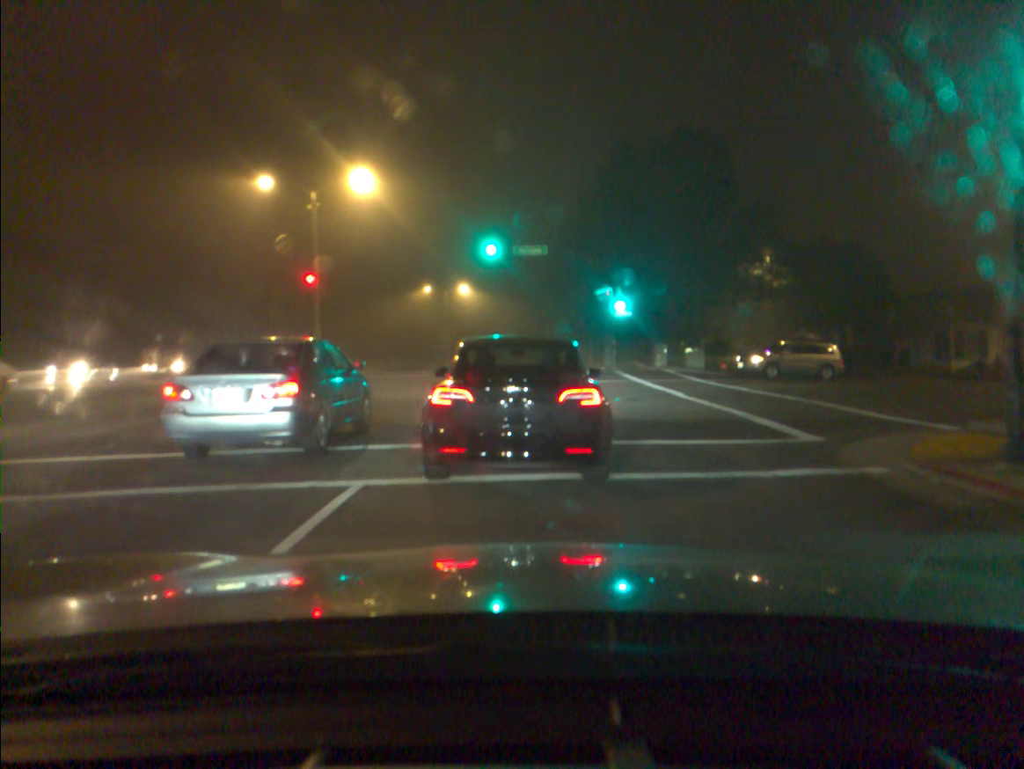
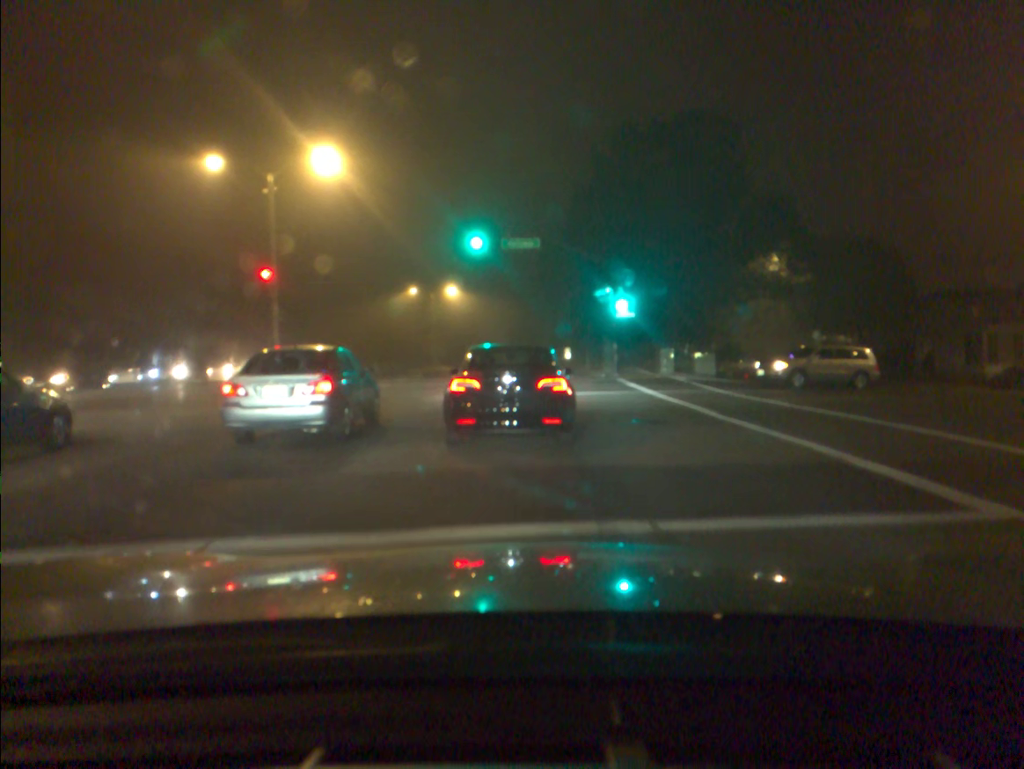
(0.0, +4.7) m; +1°
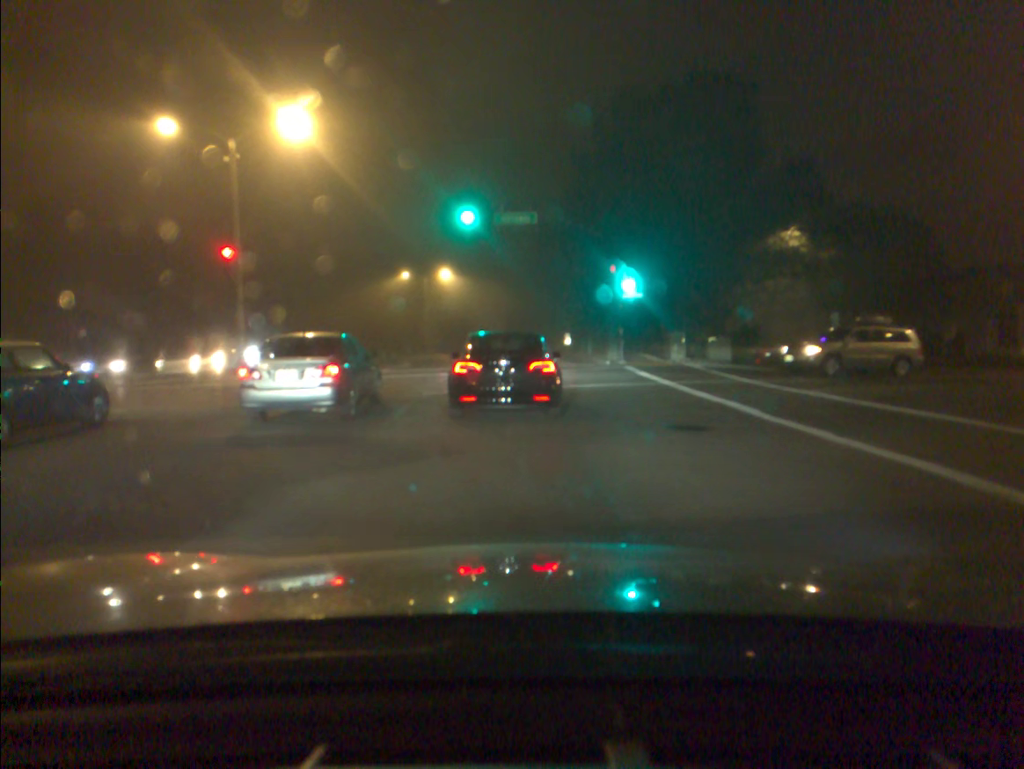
(0.0, +3.4) m; 0°
